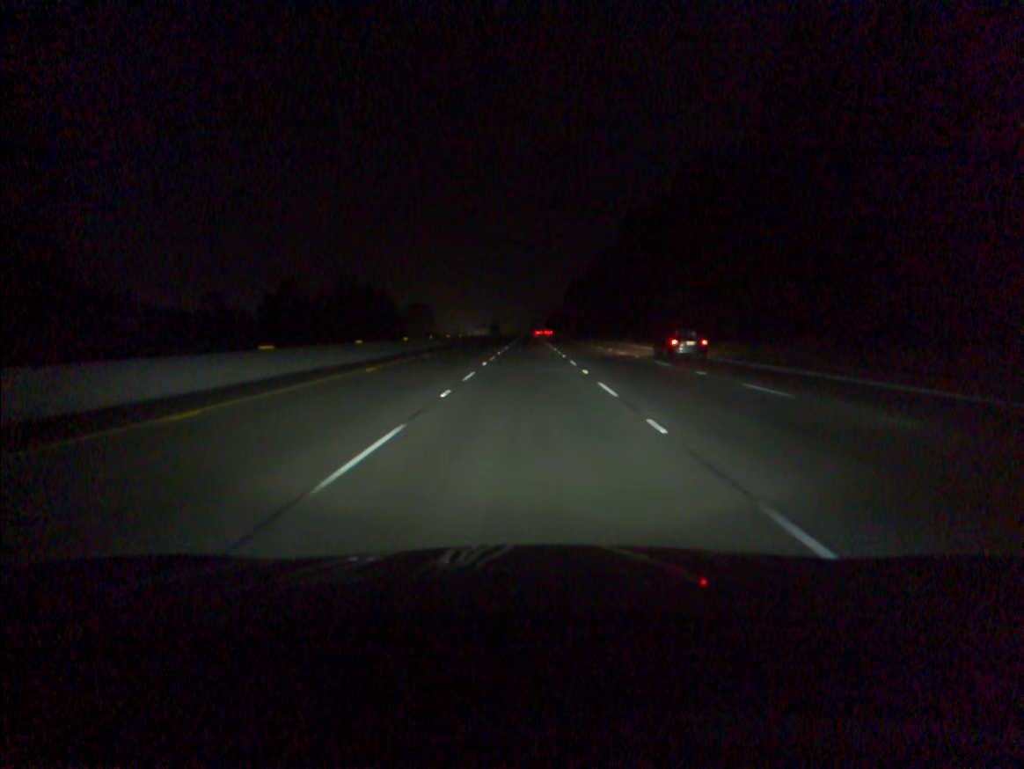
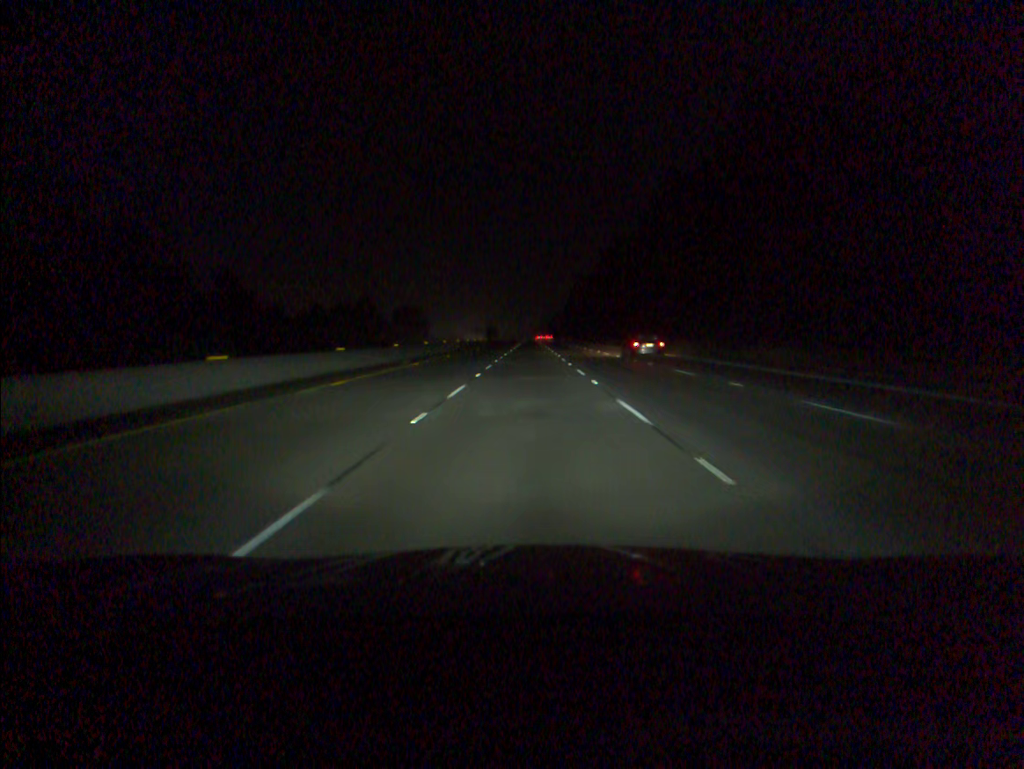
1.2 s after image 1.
(0.0, +33.5) m; 0°
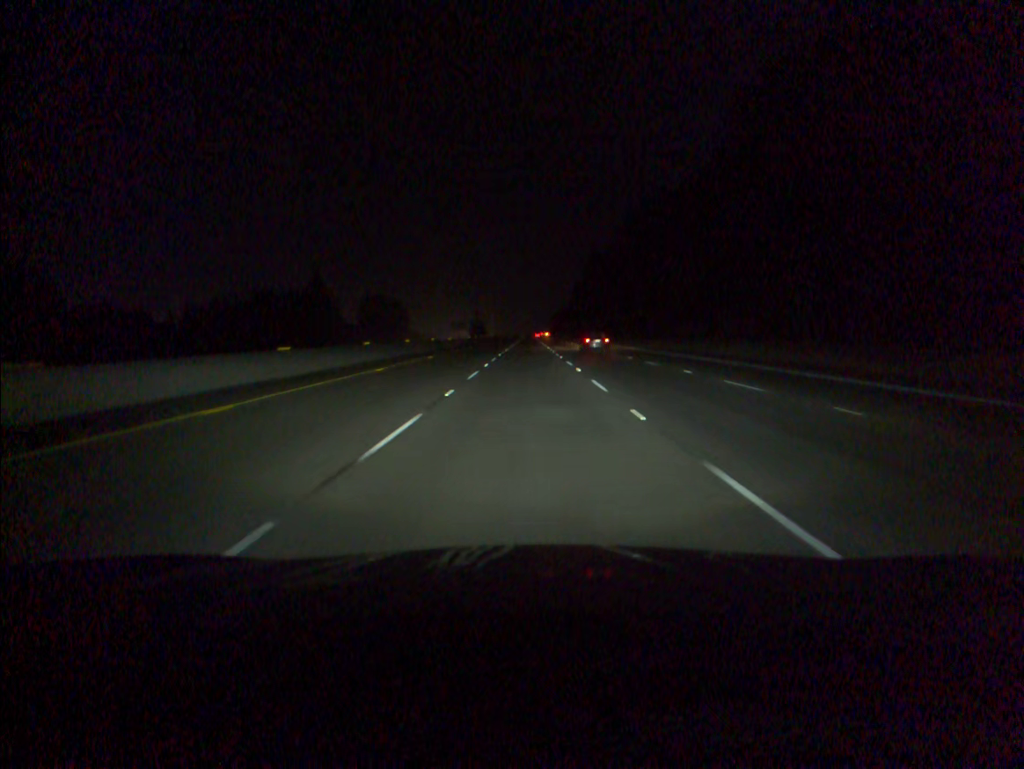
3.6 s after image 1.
(0.0, +66.9) m; 0°
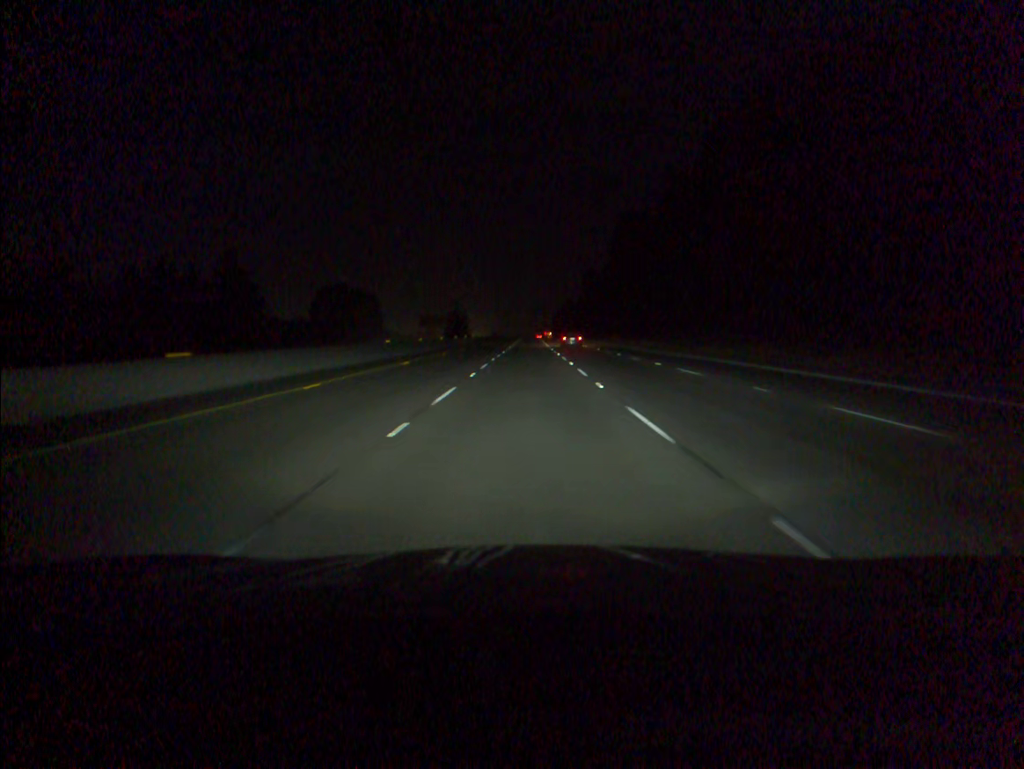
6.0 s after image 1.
(-0.1, +66.9) m; 0°
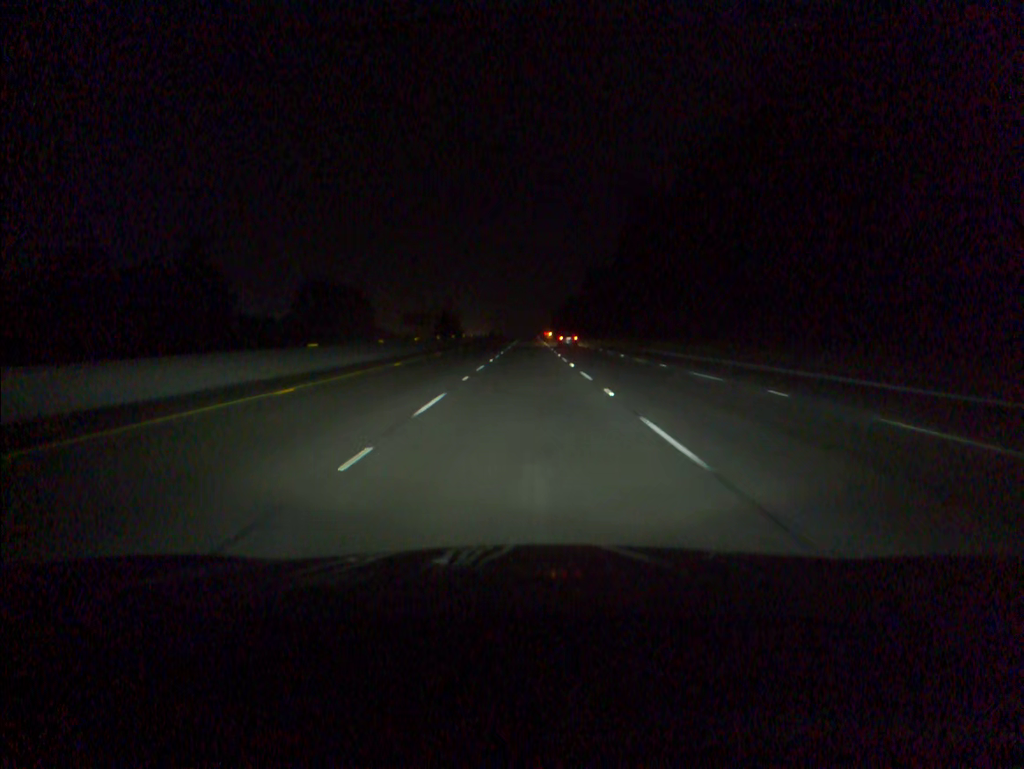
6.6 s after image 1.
(0.0, +16.8) m; 0°
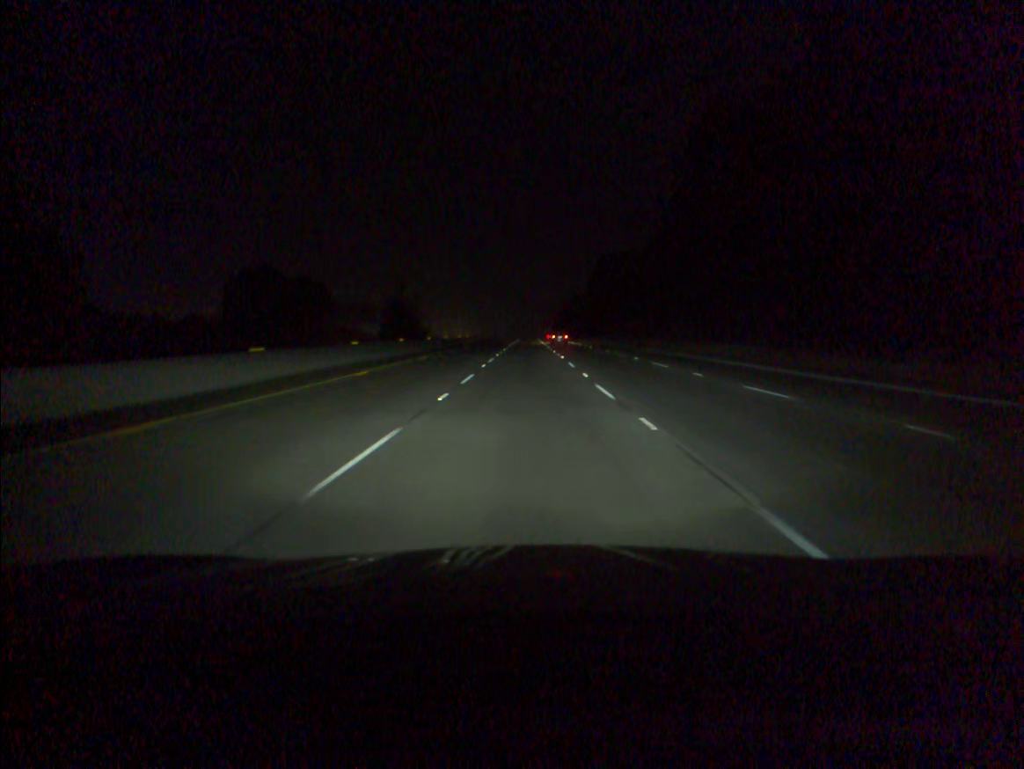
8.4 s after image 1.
(+0.1, +50.3) m; 0°
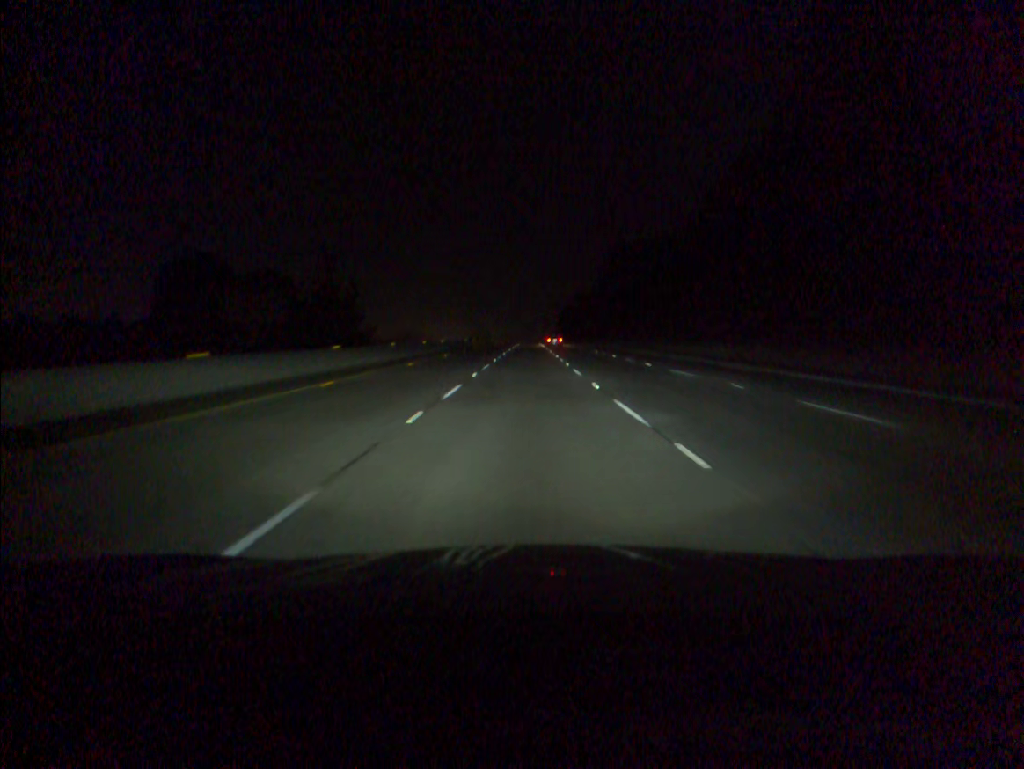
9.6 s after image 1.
(0.0, +33.6) m; 0°
